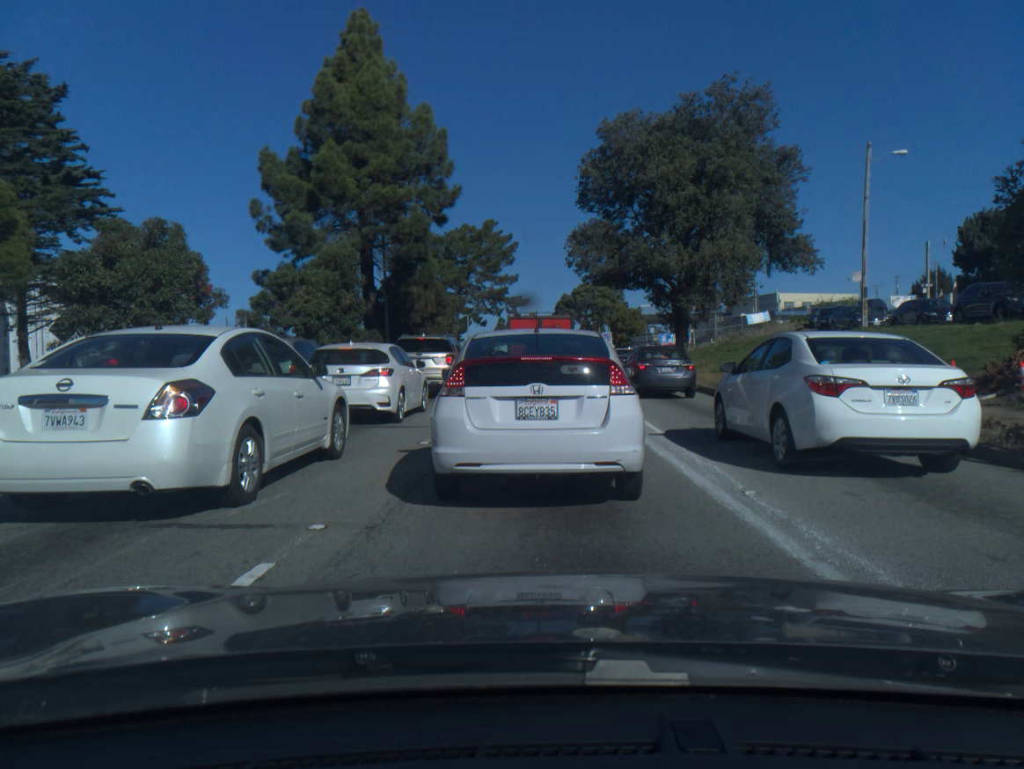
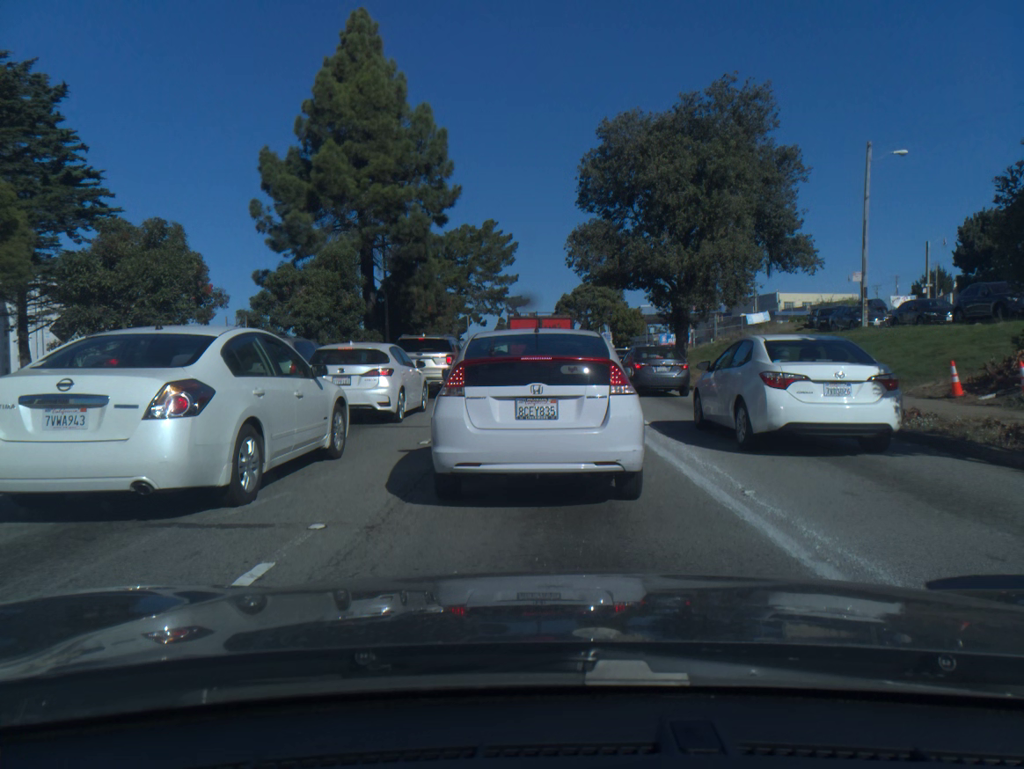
(0.0, 0.0) m; 0°
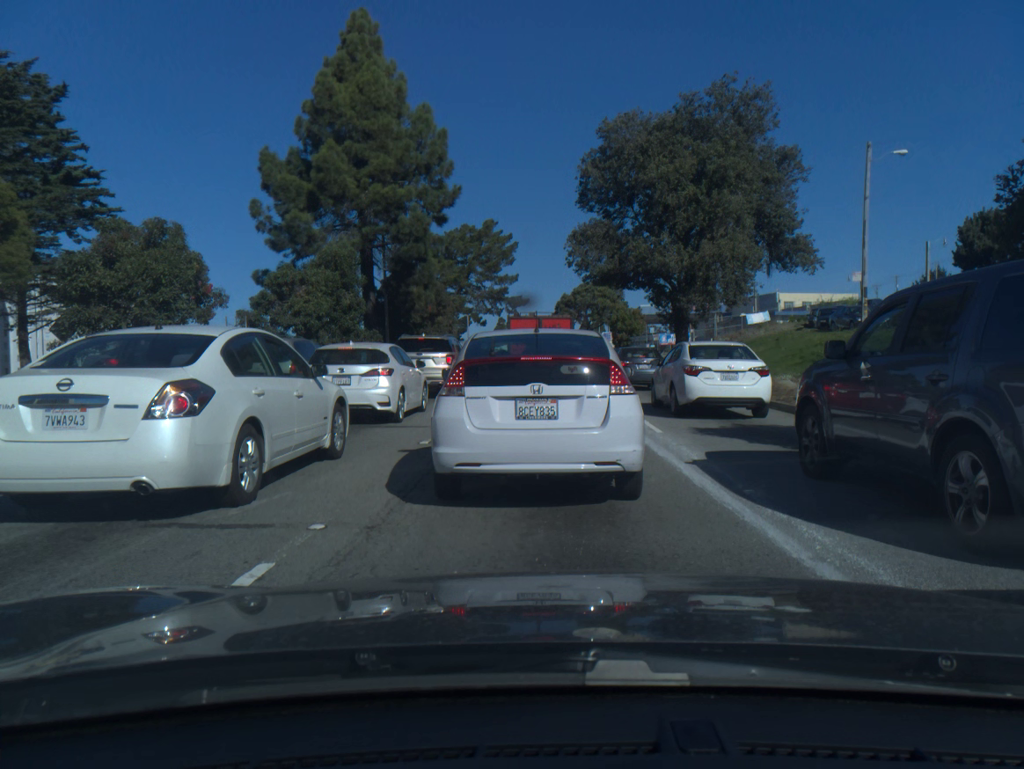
(0.0, 0.0) m; 0°
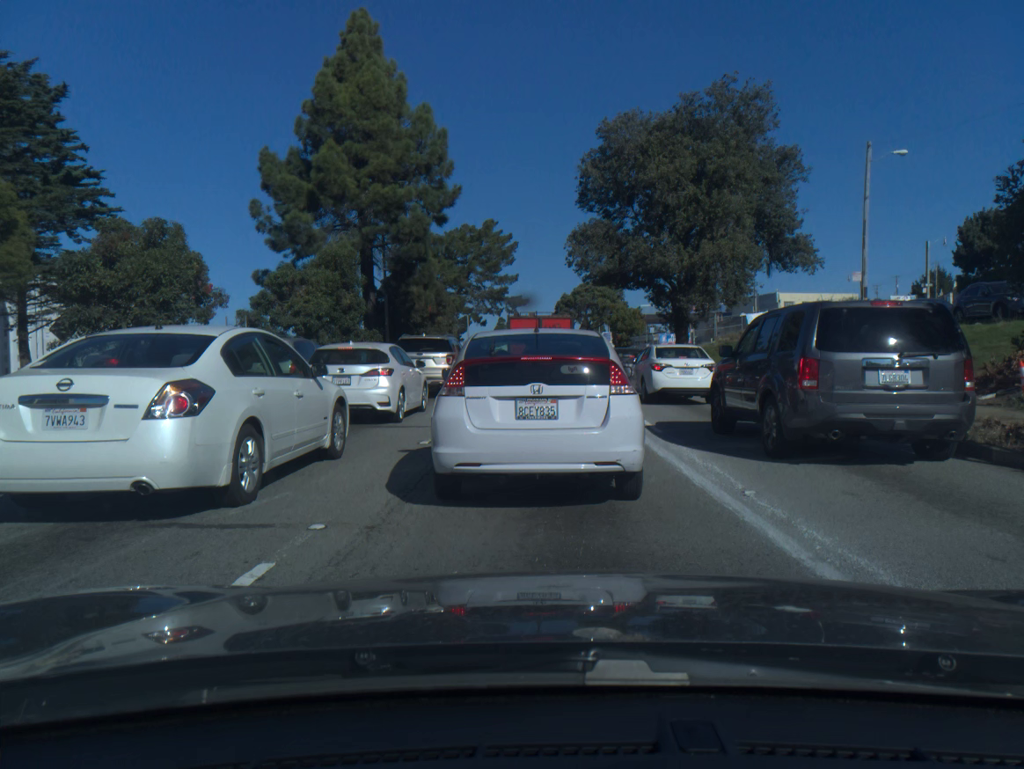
(0.0, 0.0) m; 0°
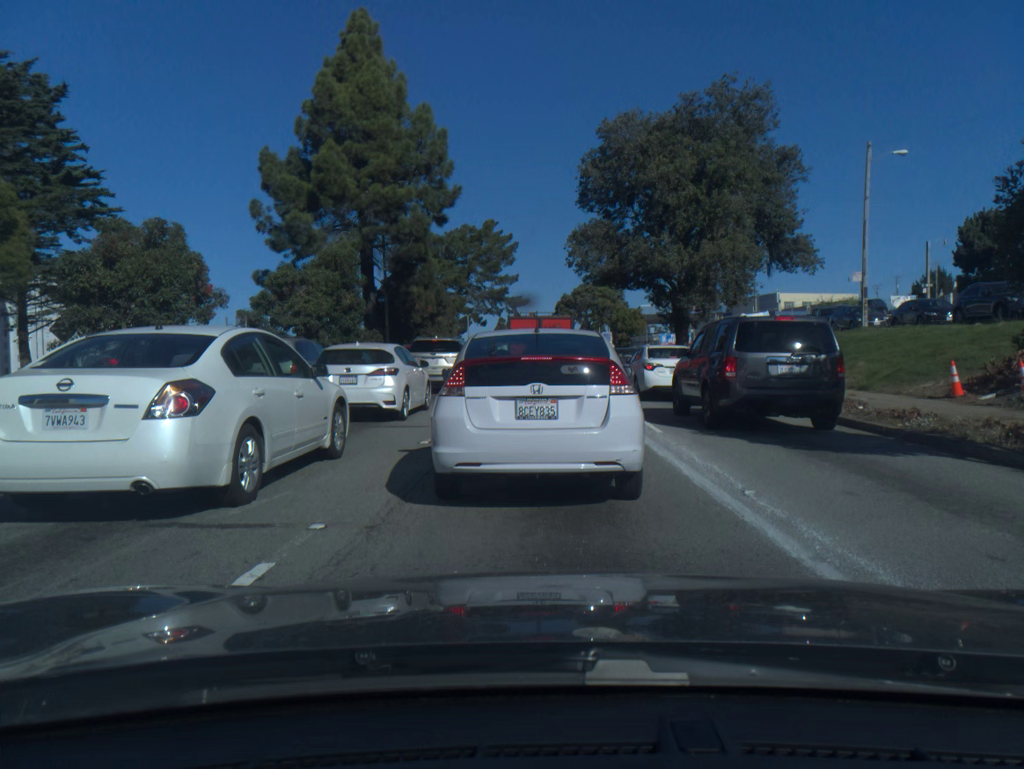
(0.0, 0.0) m; 0°
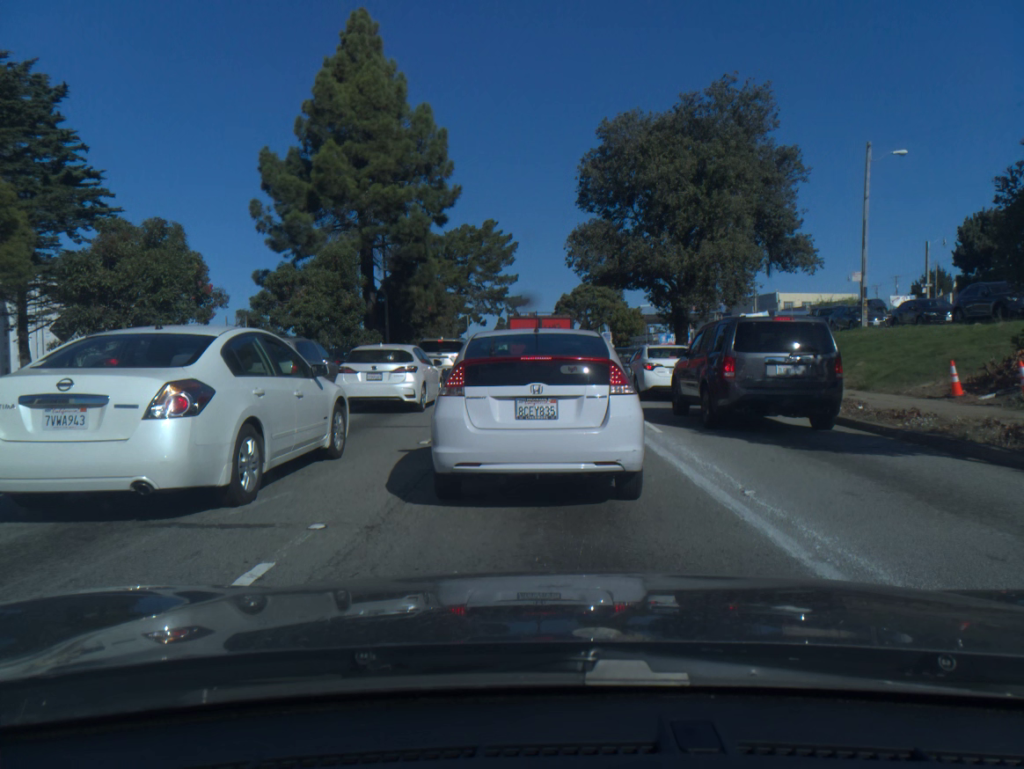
(0.0, 0.0) m; 0°
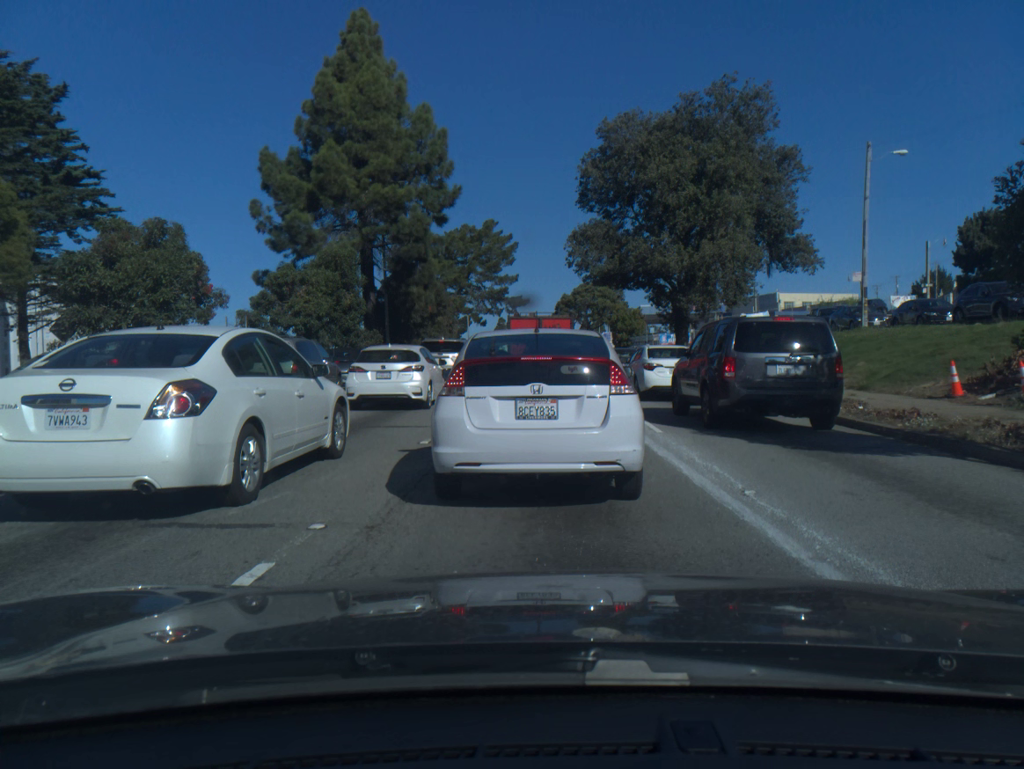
(0.0, 0.0) m; 0°
